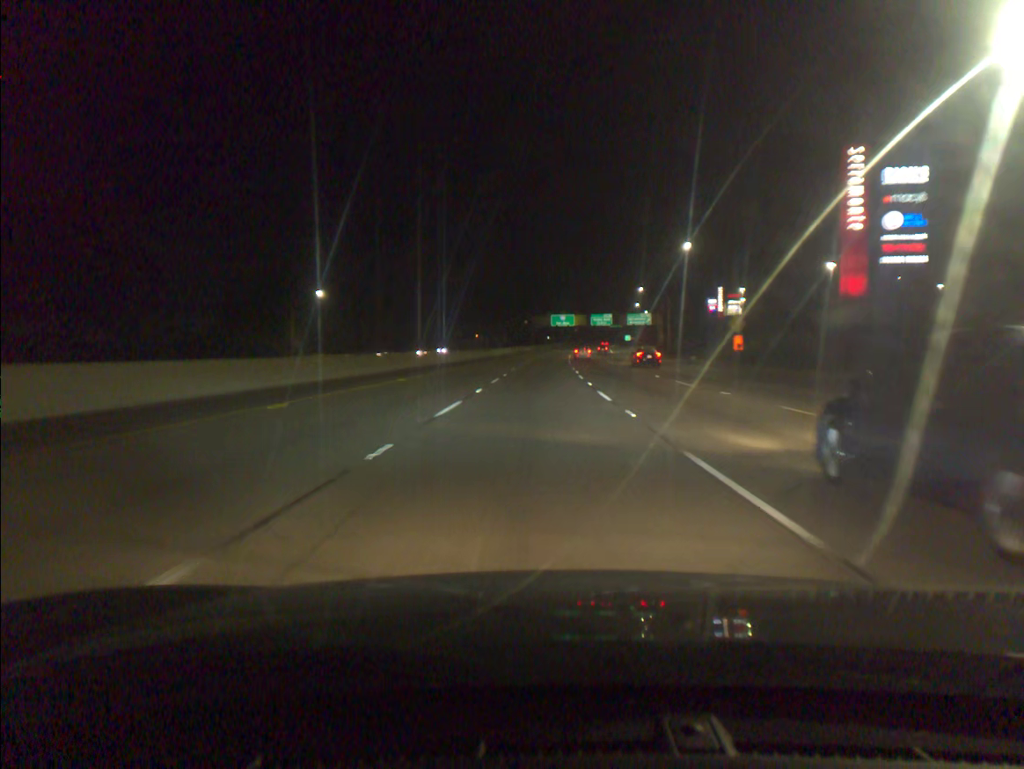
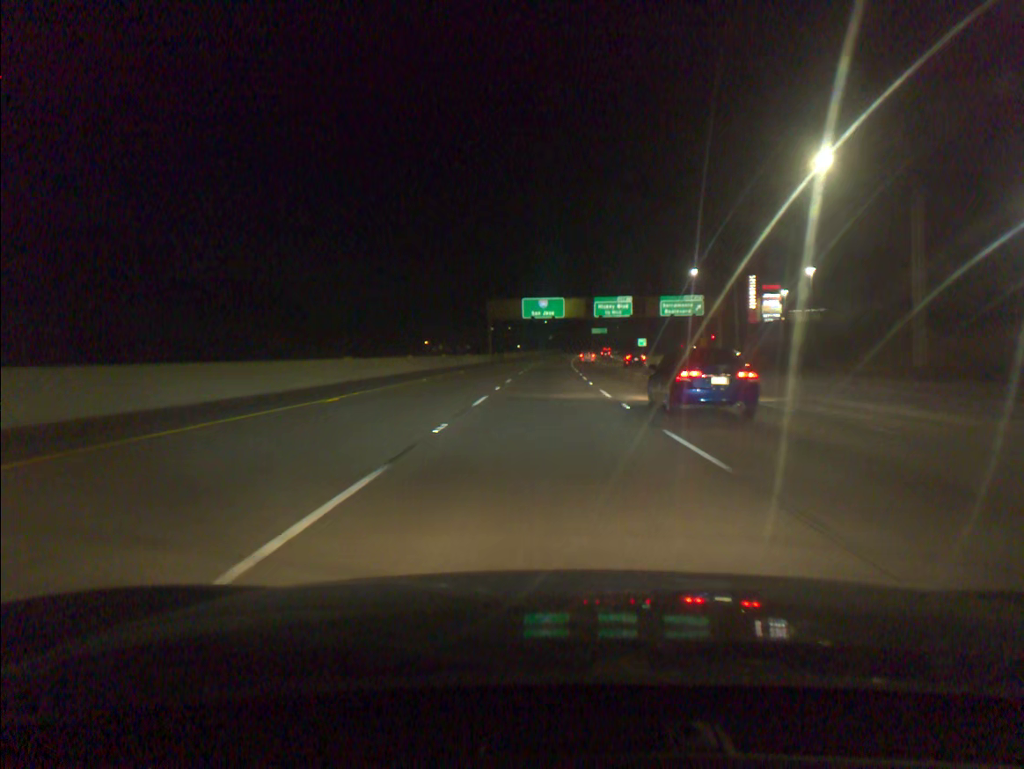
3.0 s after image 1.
(+1.1, +84.2) m; +2°
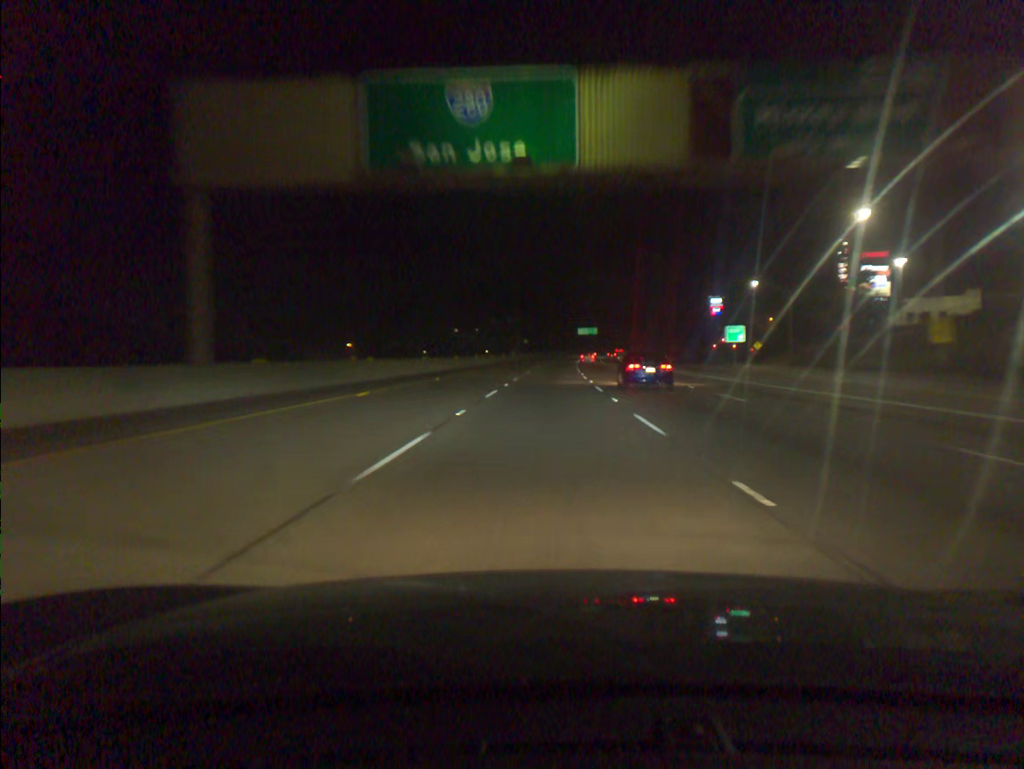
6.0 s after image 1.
(+1.6, +84.0) m; +2°
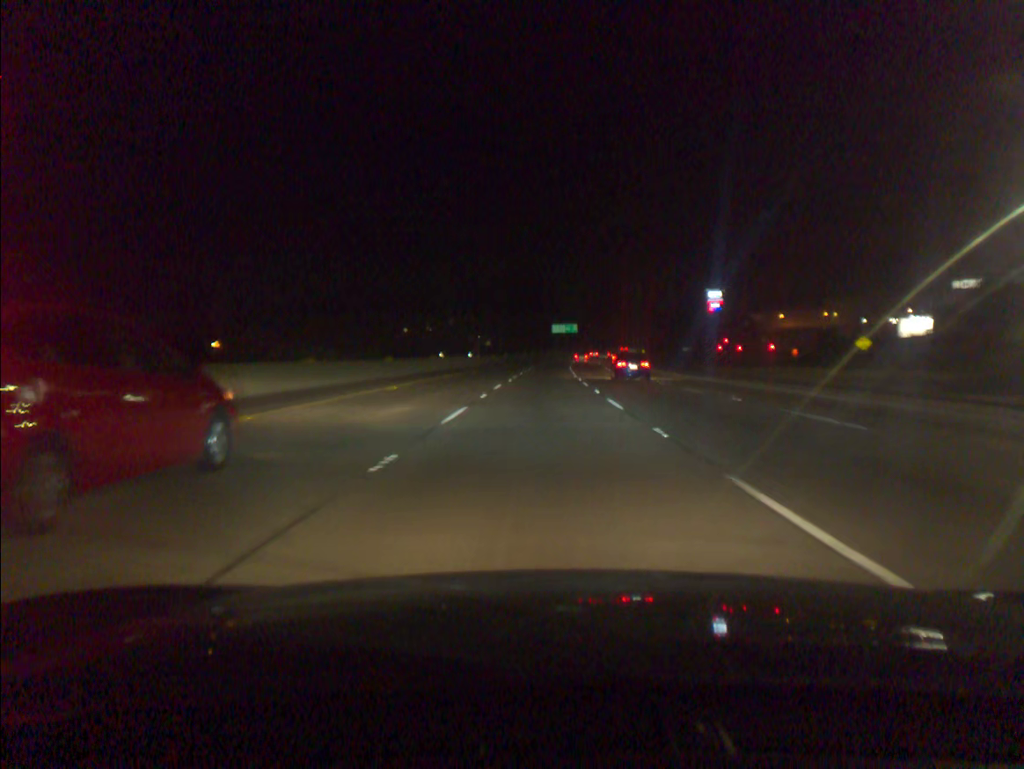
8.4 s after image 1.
(+1.3, +67.3) m; +2°
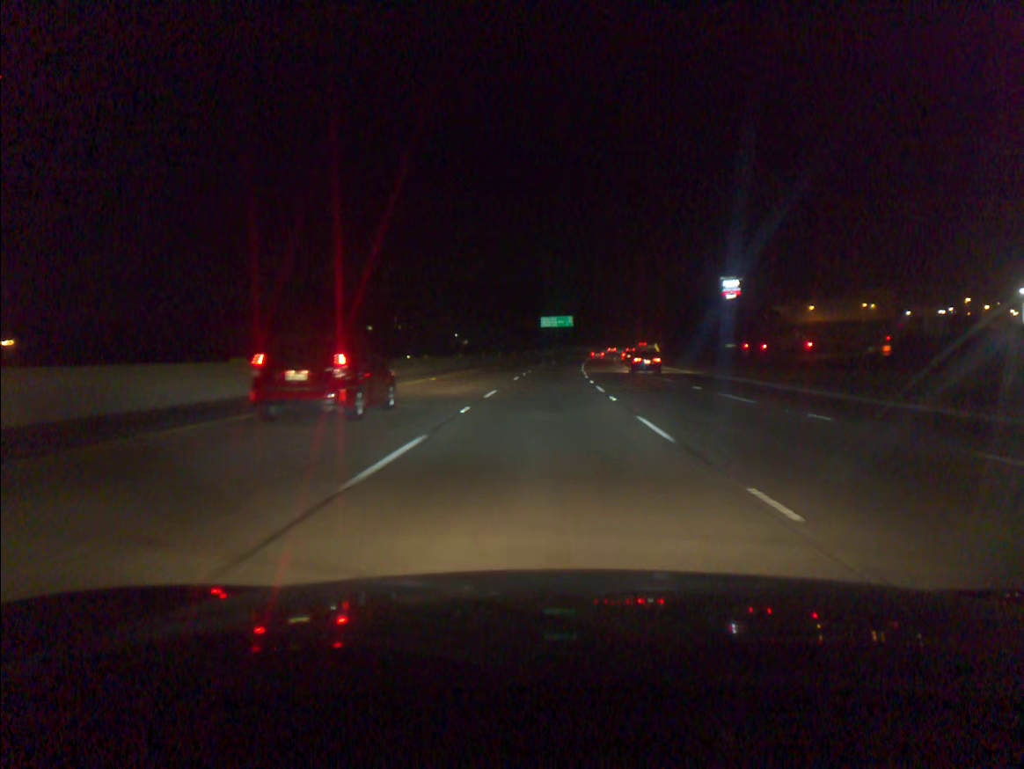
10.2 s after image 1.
(+0.5, +50.7) m; +1°
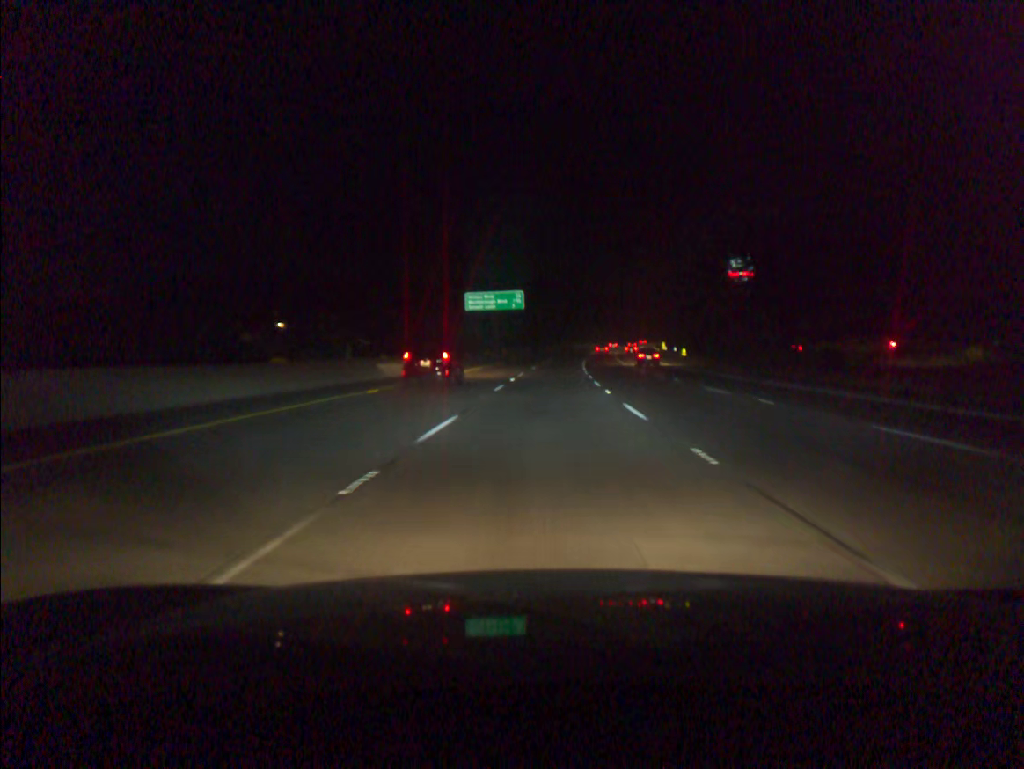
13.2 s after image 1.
(+2.5, +84.5) m; +4°
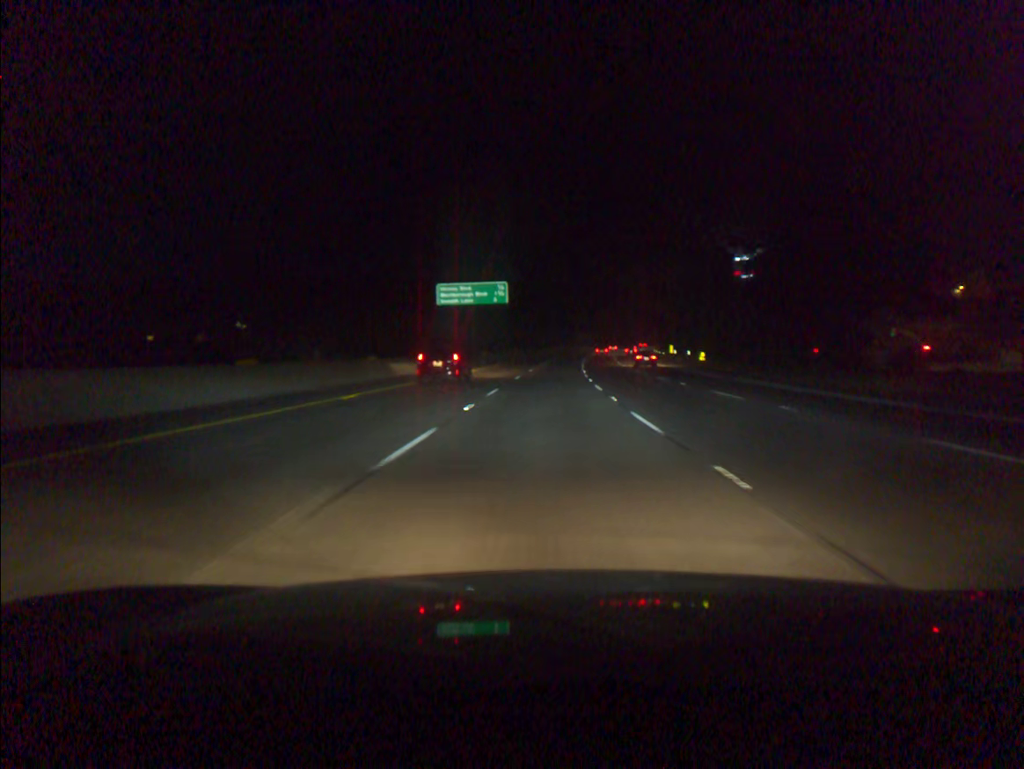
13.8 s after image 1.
(+0.1, +16.9) m; +1°
